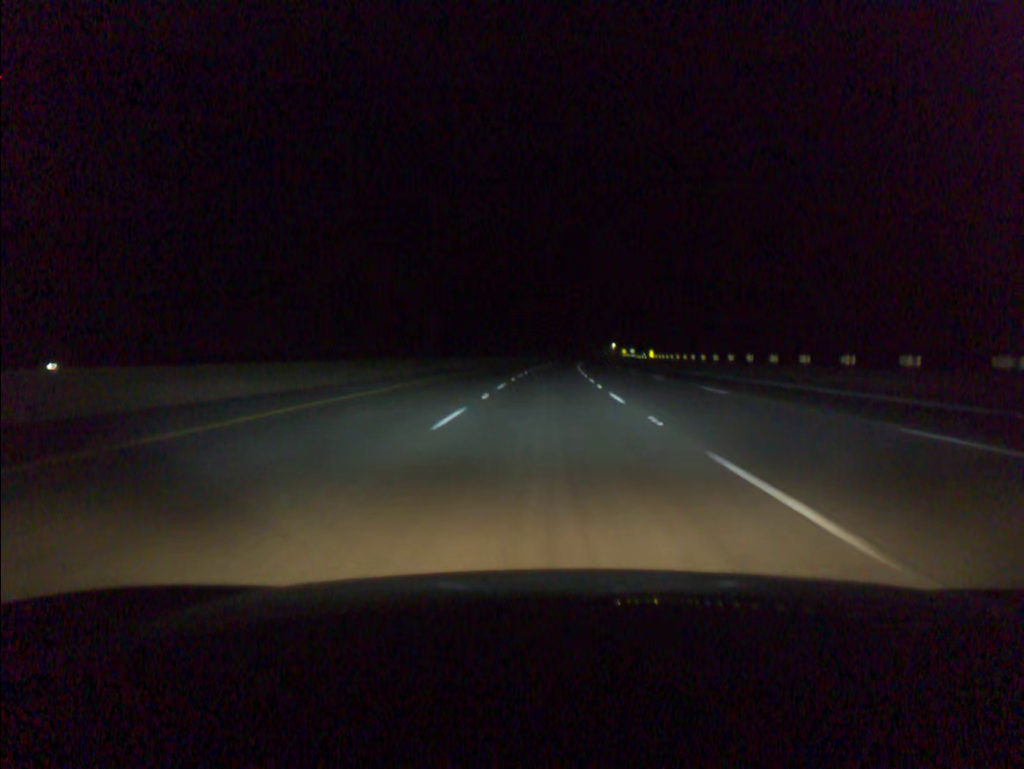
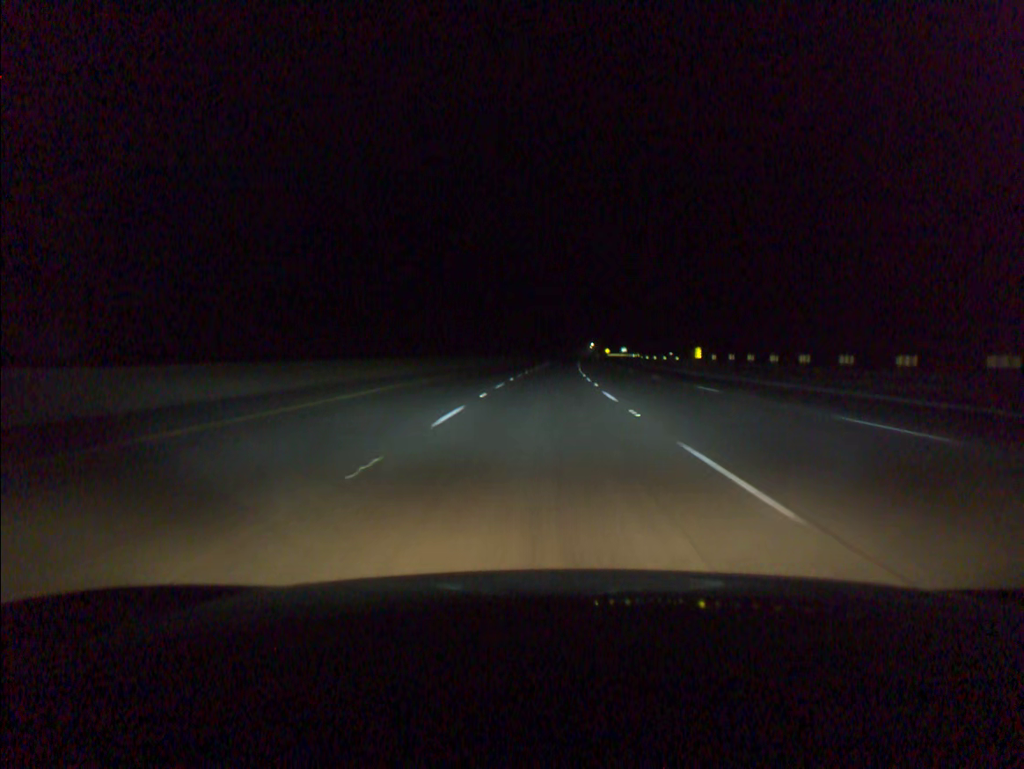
(+1.1, +57.4) m; +2°
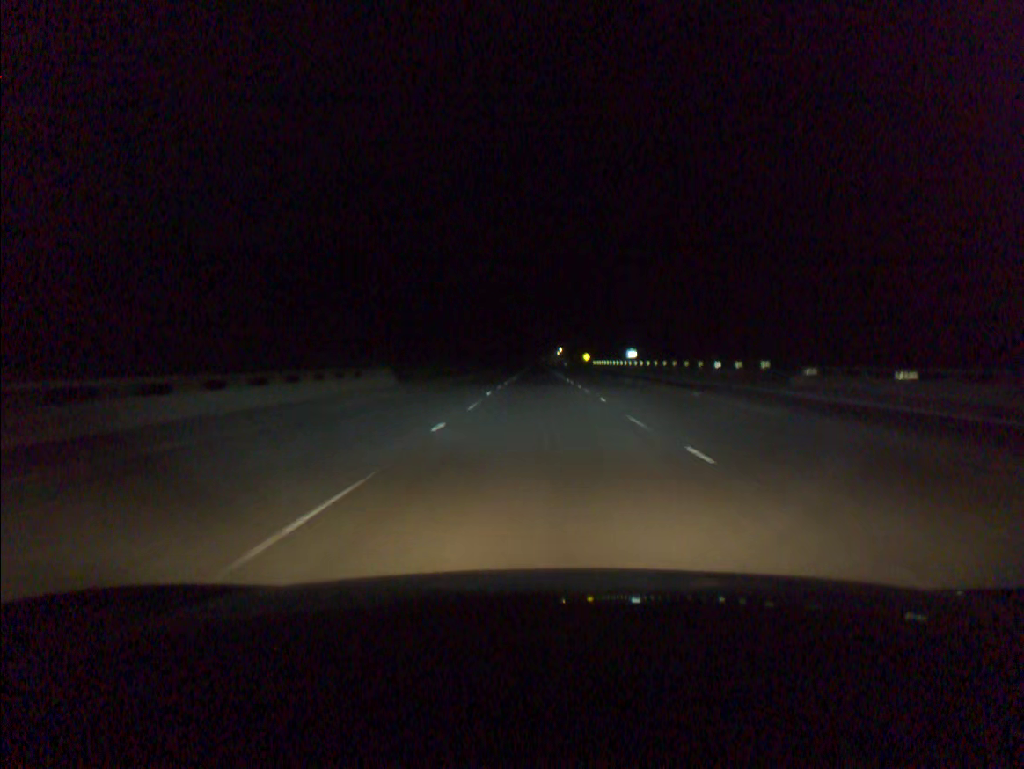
(+2.6, +95.5) m; +3°
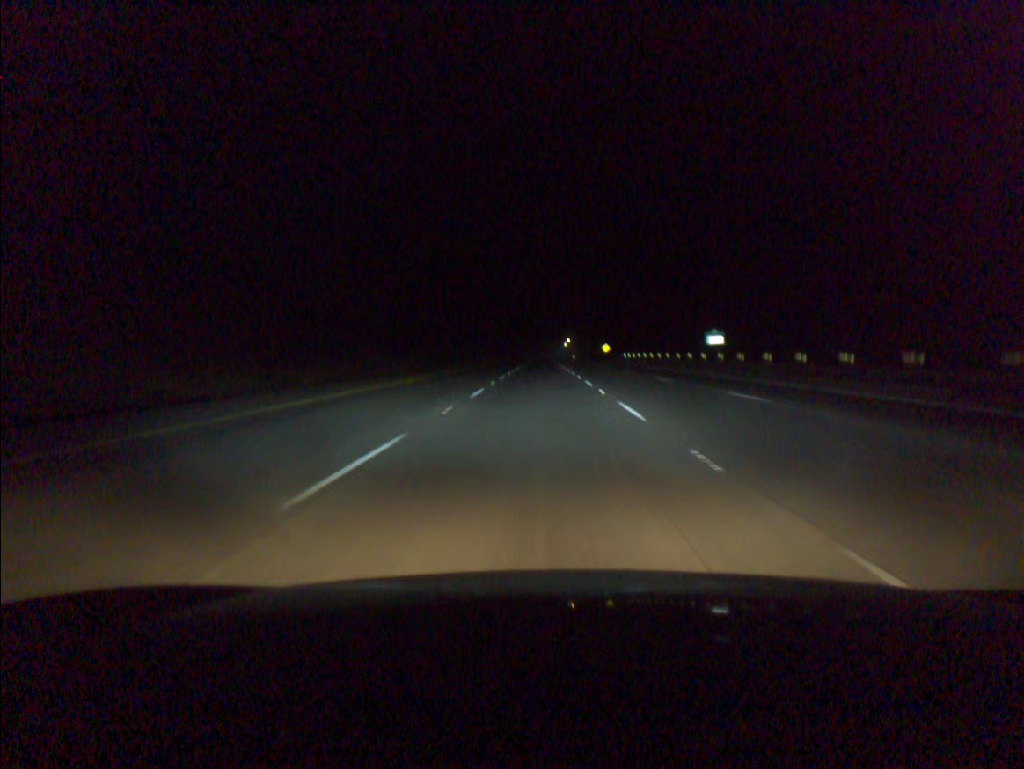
(-0.1, +57.3) m; 0°
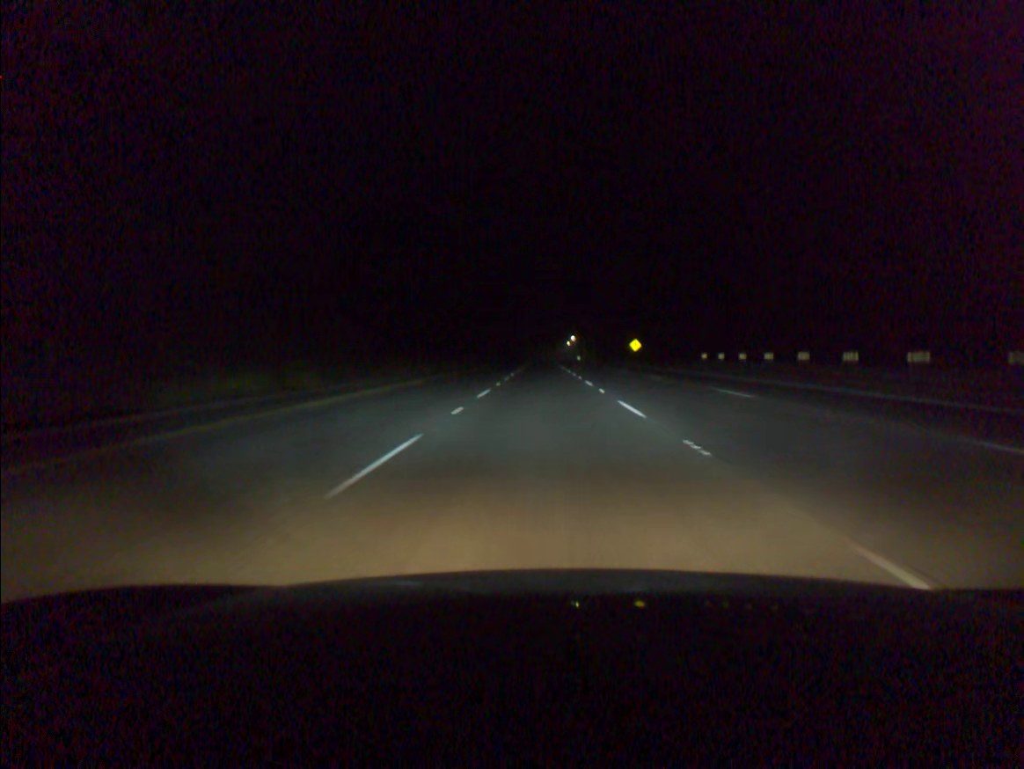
(-0.1, +57.4) m; 0°
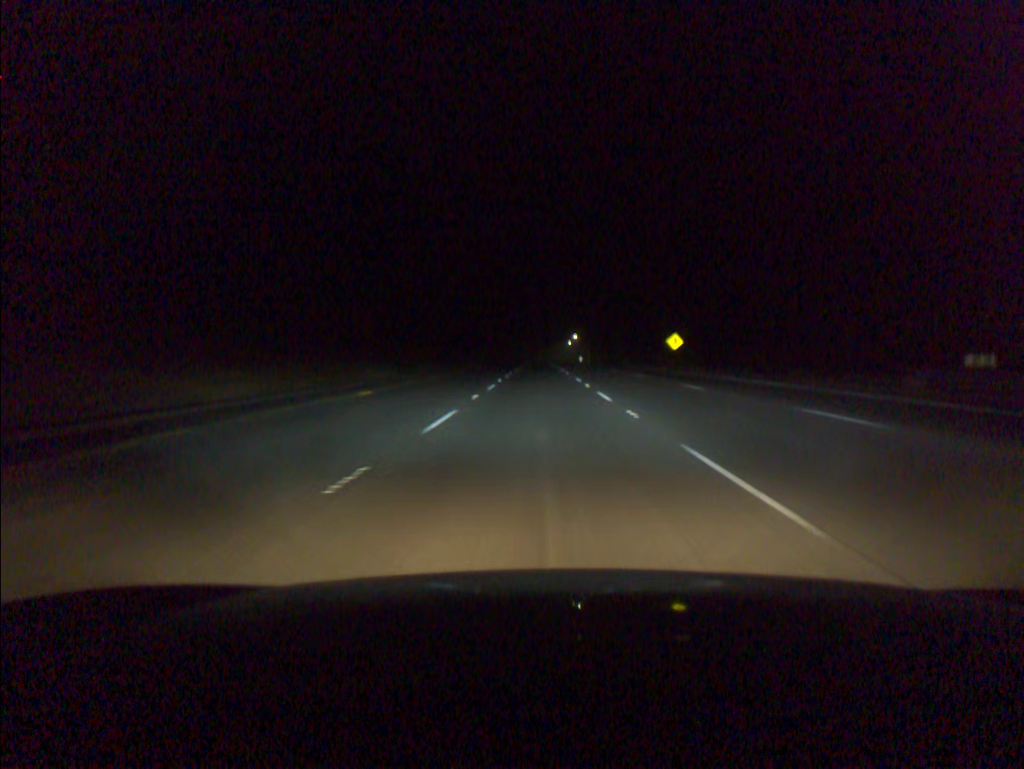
(+0.1, +38.2) m; 0°
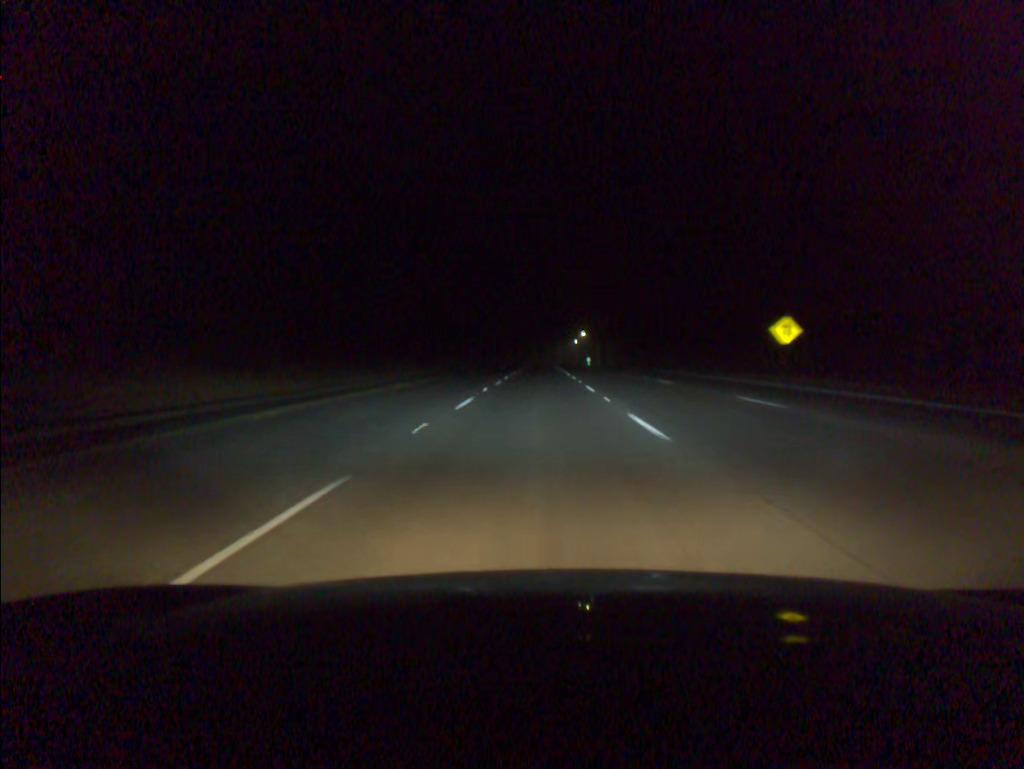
(0.0, +38.2) m; 0°
